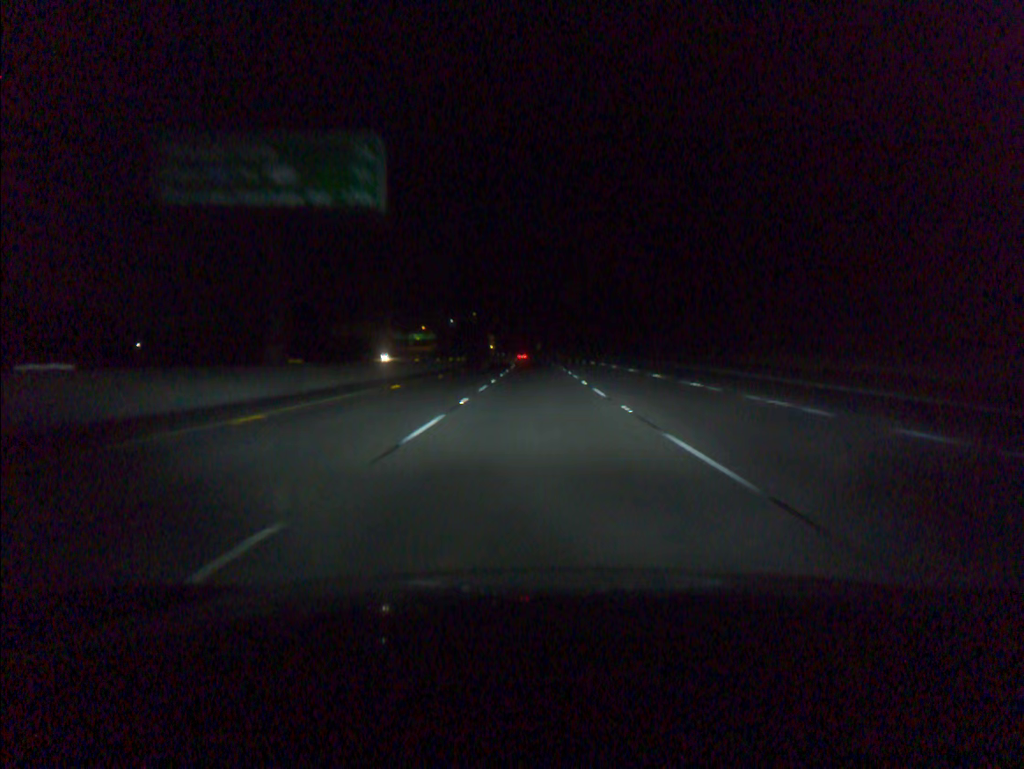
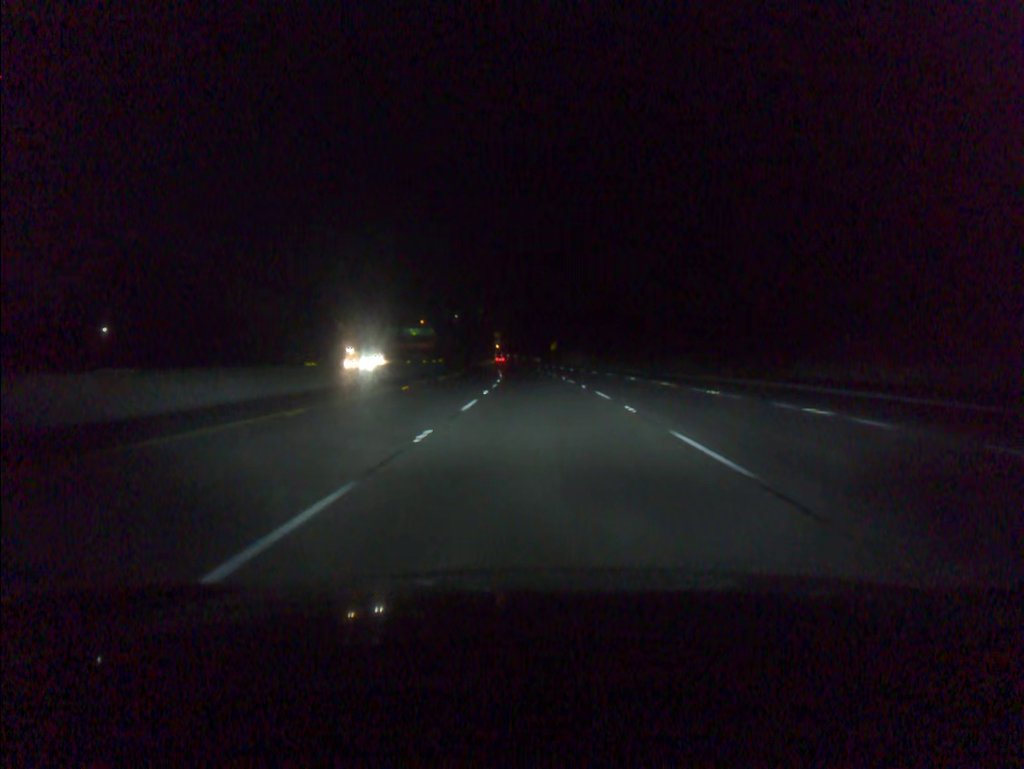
(-0.4, +56.3) m; -1°
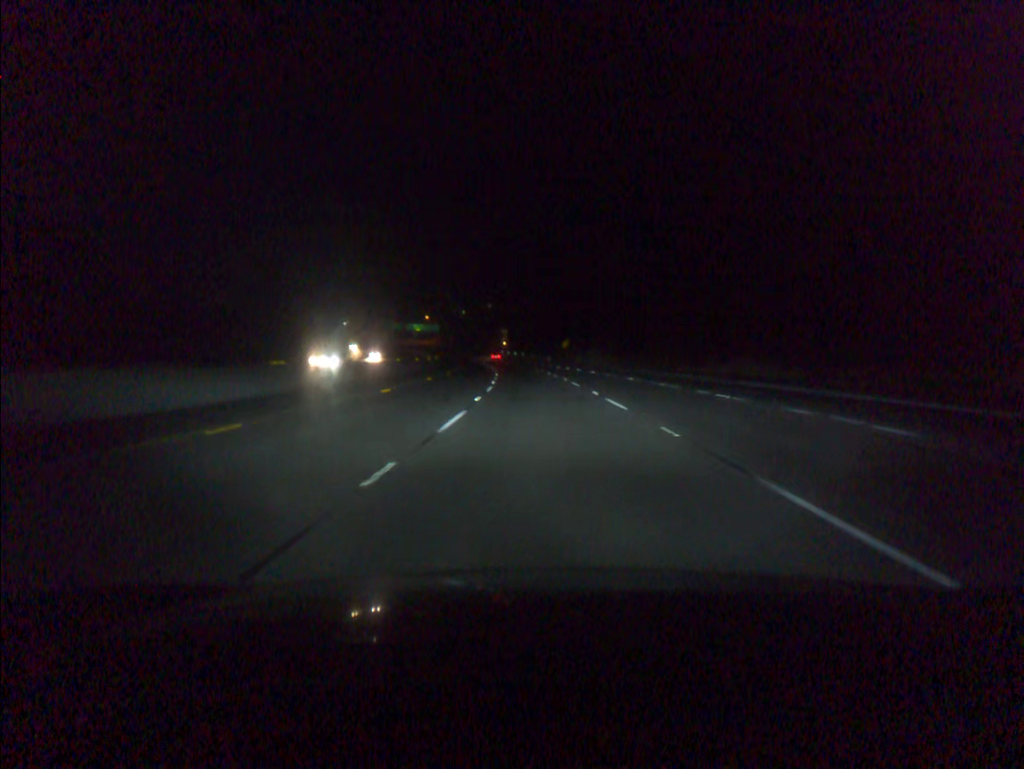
(-0.1, +18.8) m; -1°
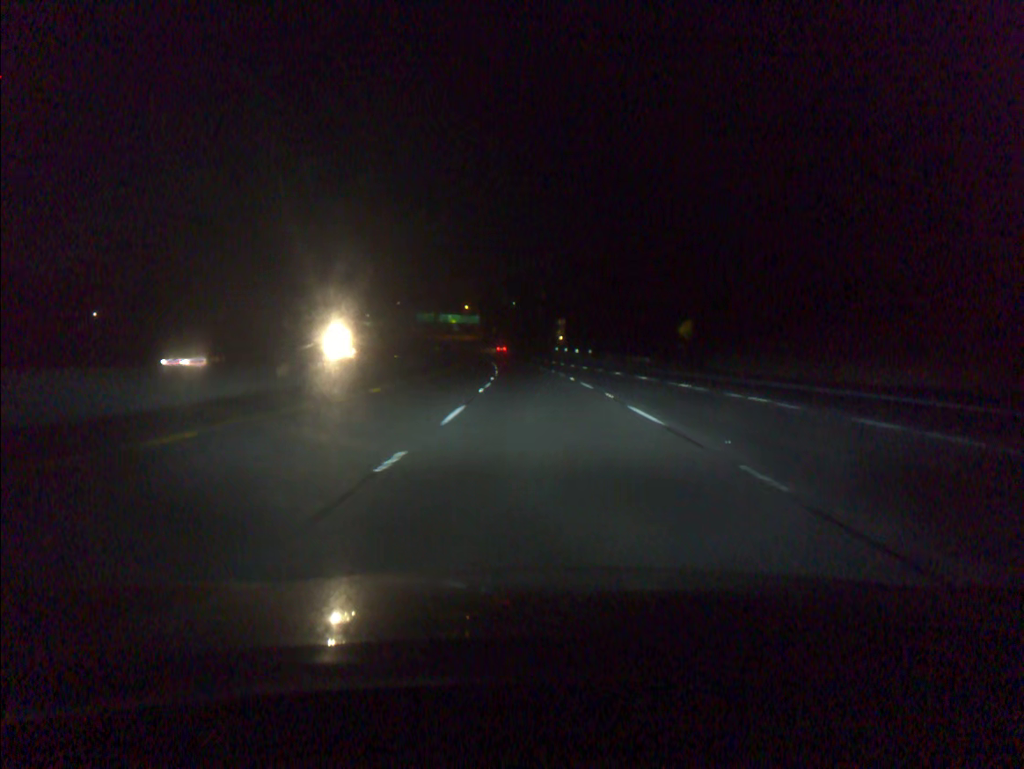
(-2.6, +75.2) m; -4°
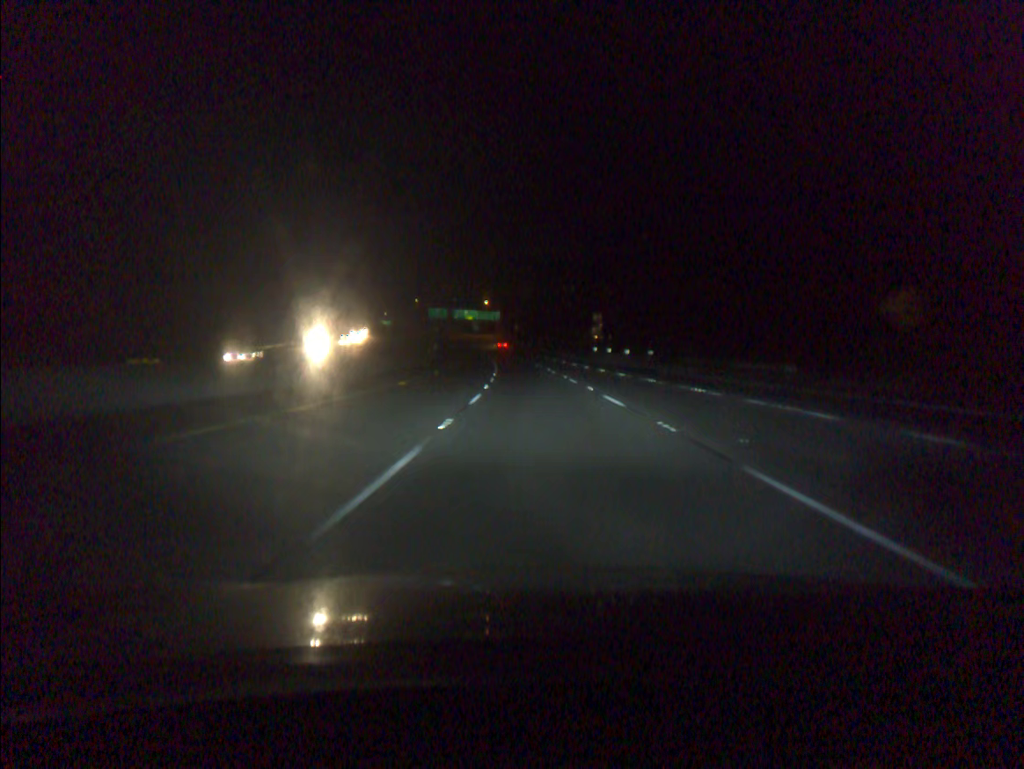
(-0.7, +37.7) m; -2°
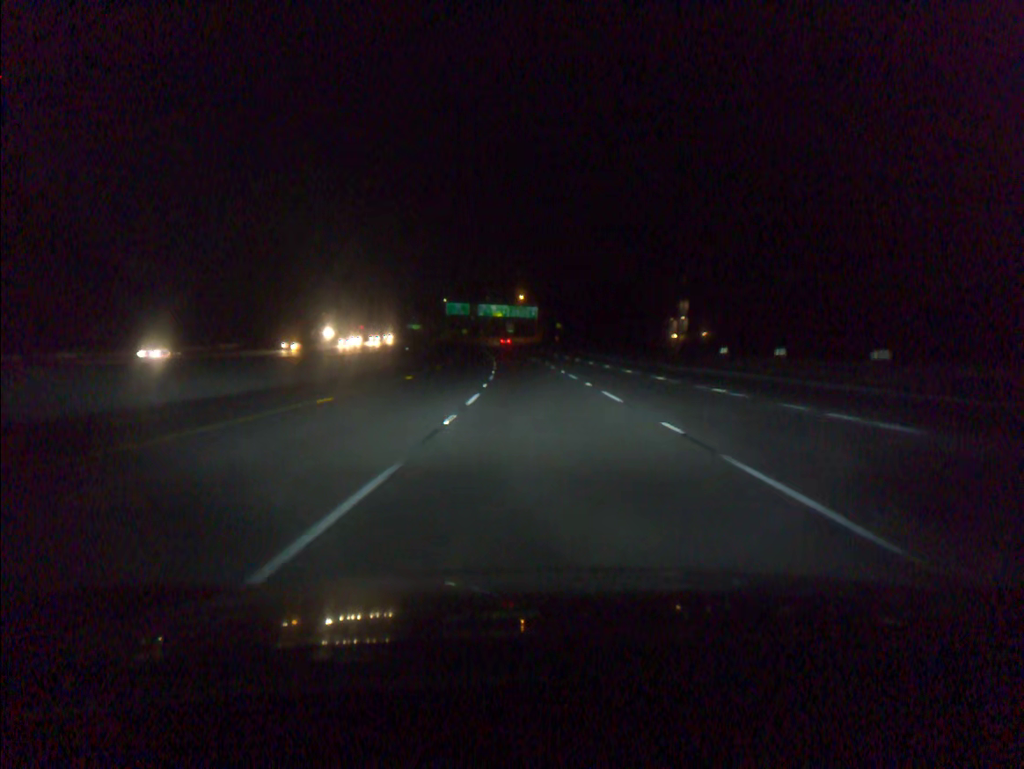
(-1.5, +56.5) m; -3°
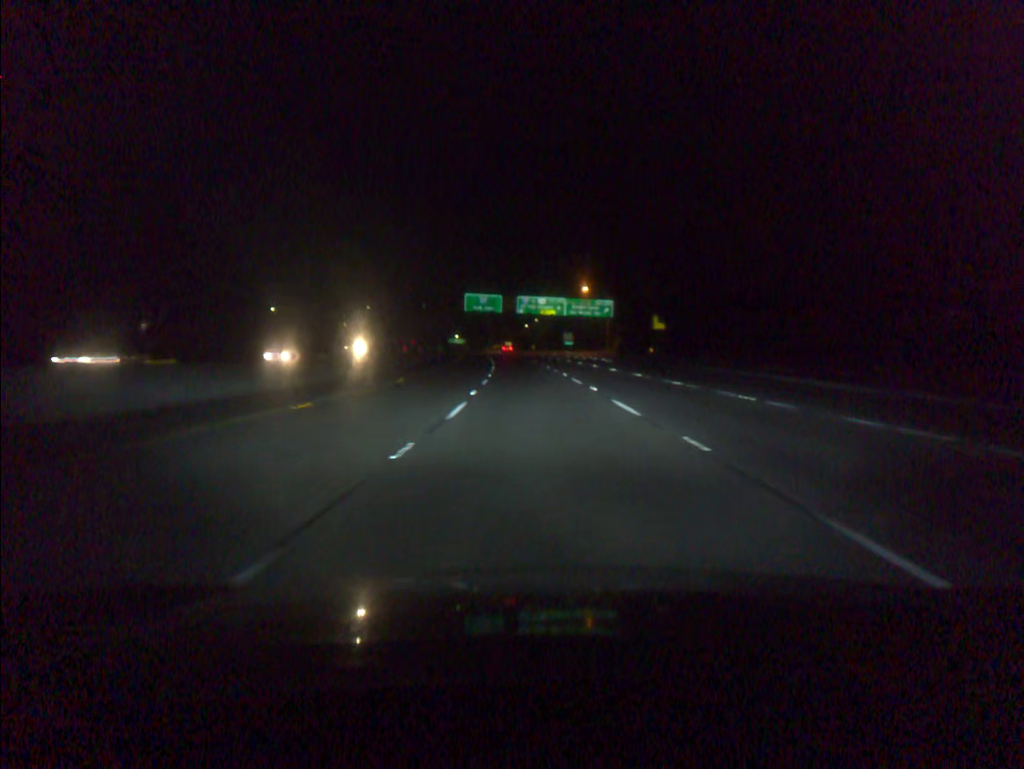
(-2.7, +74.9) m; -4°
